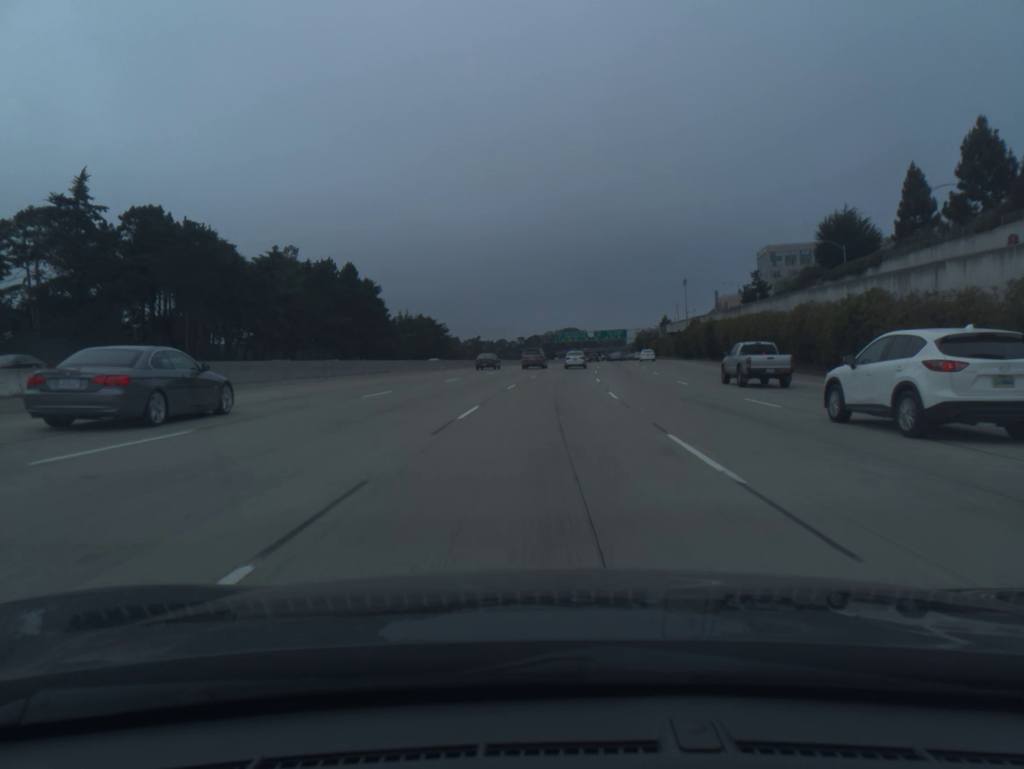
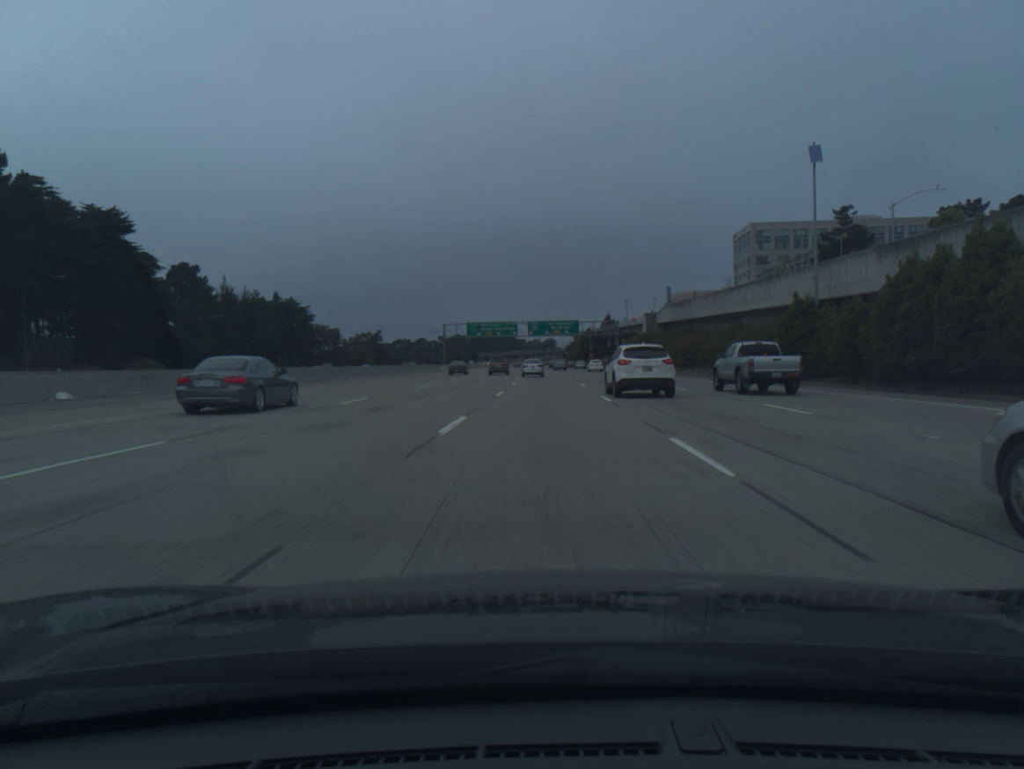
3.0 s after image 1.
(+4.6, +87.7) m; +5°
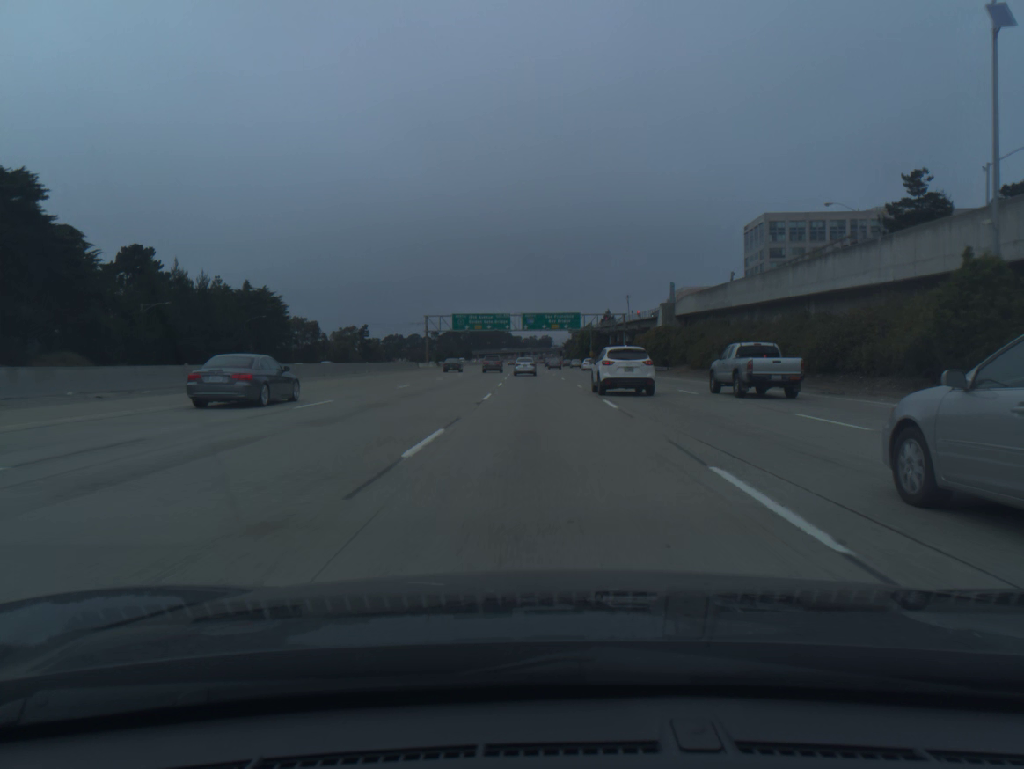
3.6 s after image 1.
(0.0, +17.6) m; 0°
